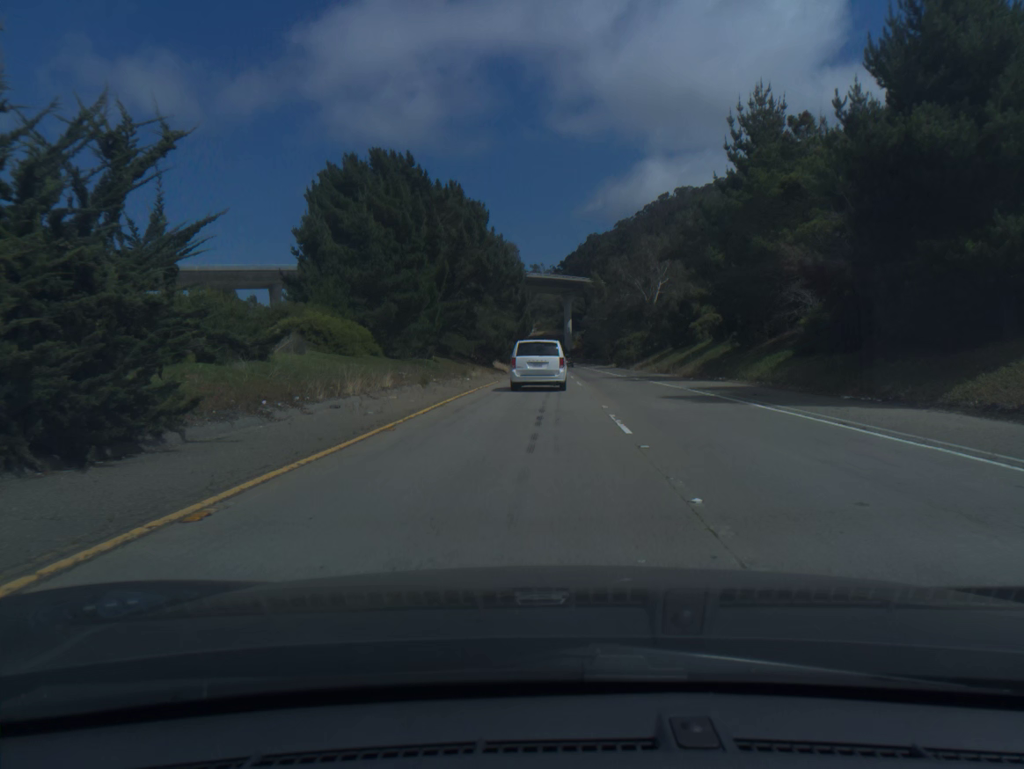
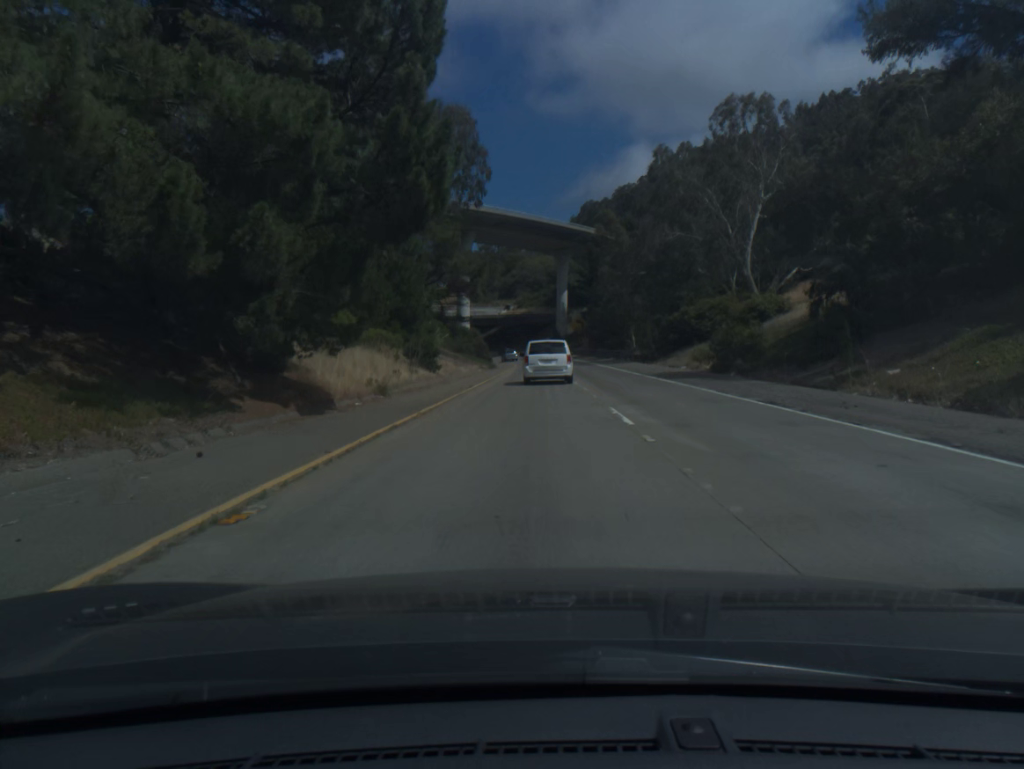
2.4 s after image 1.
(+0.8, +67.3) m; +1°
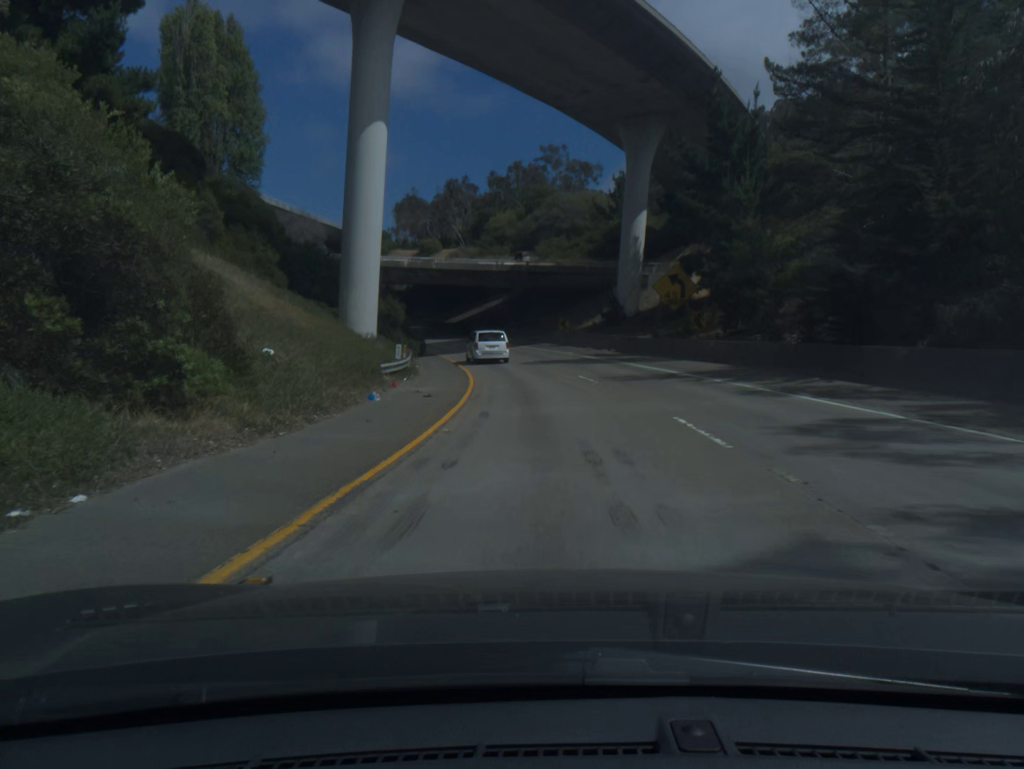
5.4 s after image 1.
(-0.7, +77.7) m; -2°
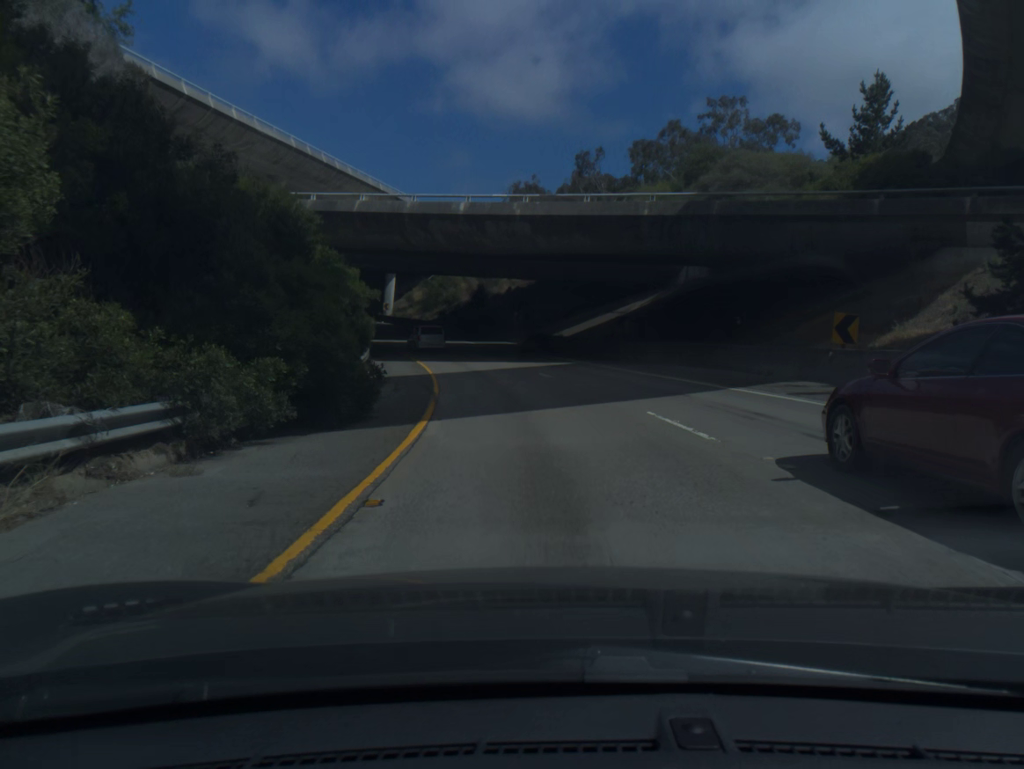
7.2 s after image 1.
(-2.8, +41.9) m; -10°
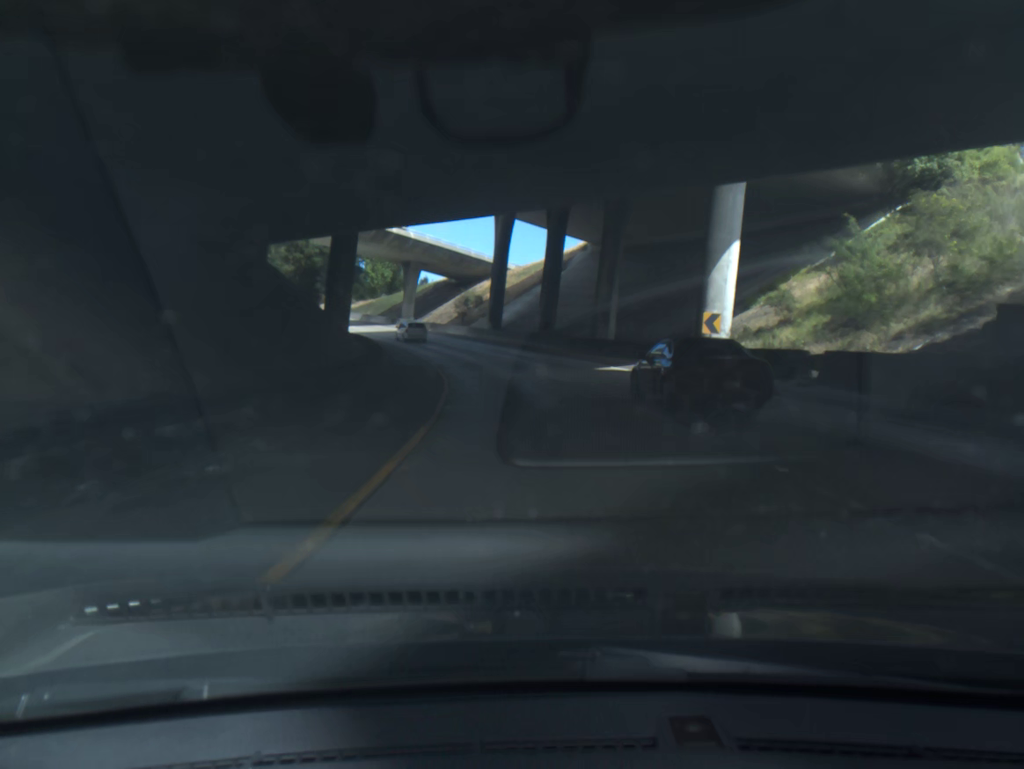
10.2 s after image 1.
(-13.2, +68.2) m; -22°
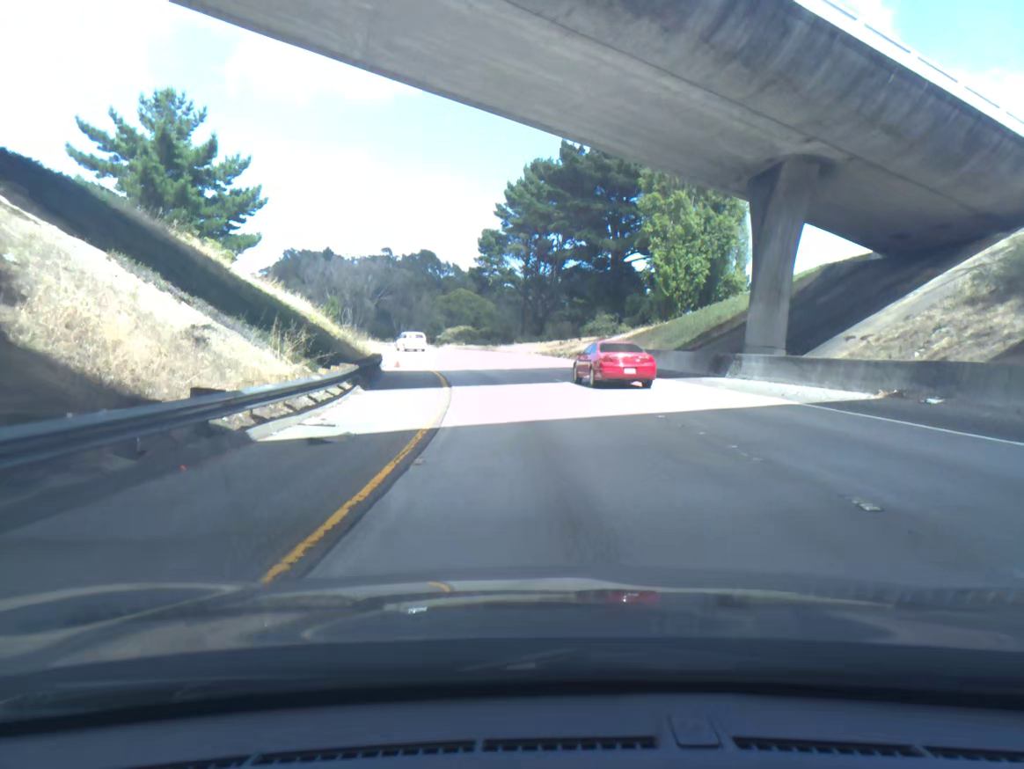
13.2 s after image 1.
(-13.5, +69.7) m; -23°
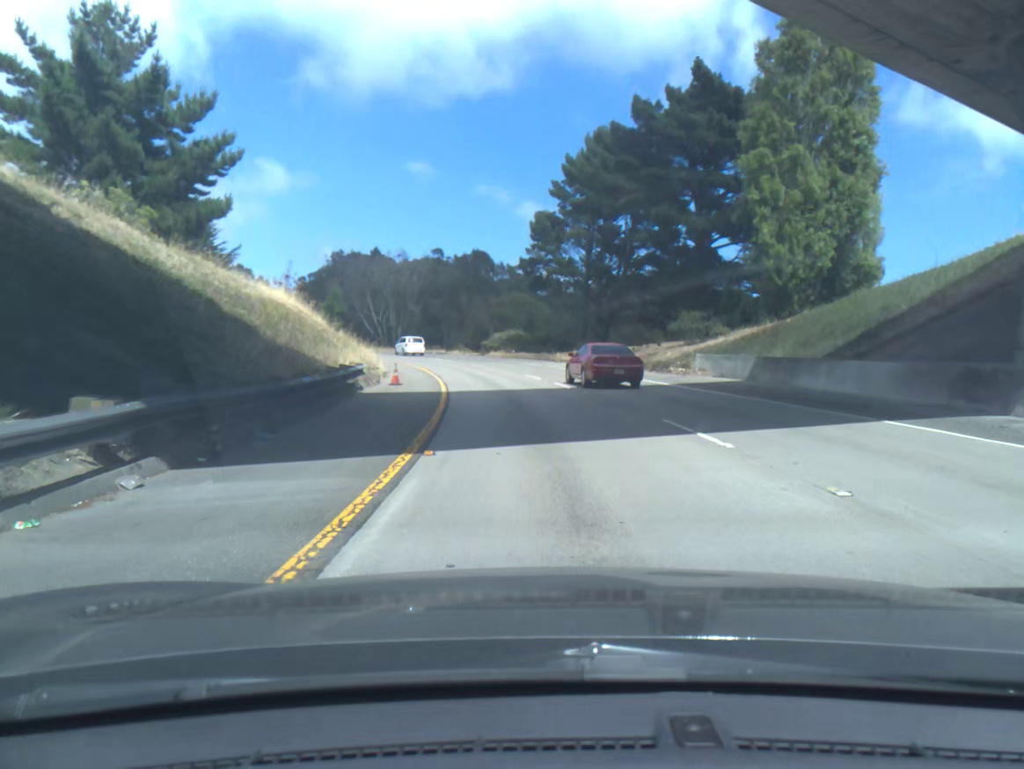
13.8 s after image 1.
(-0.5, +14.2) m; -4°
